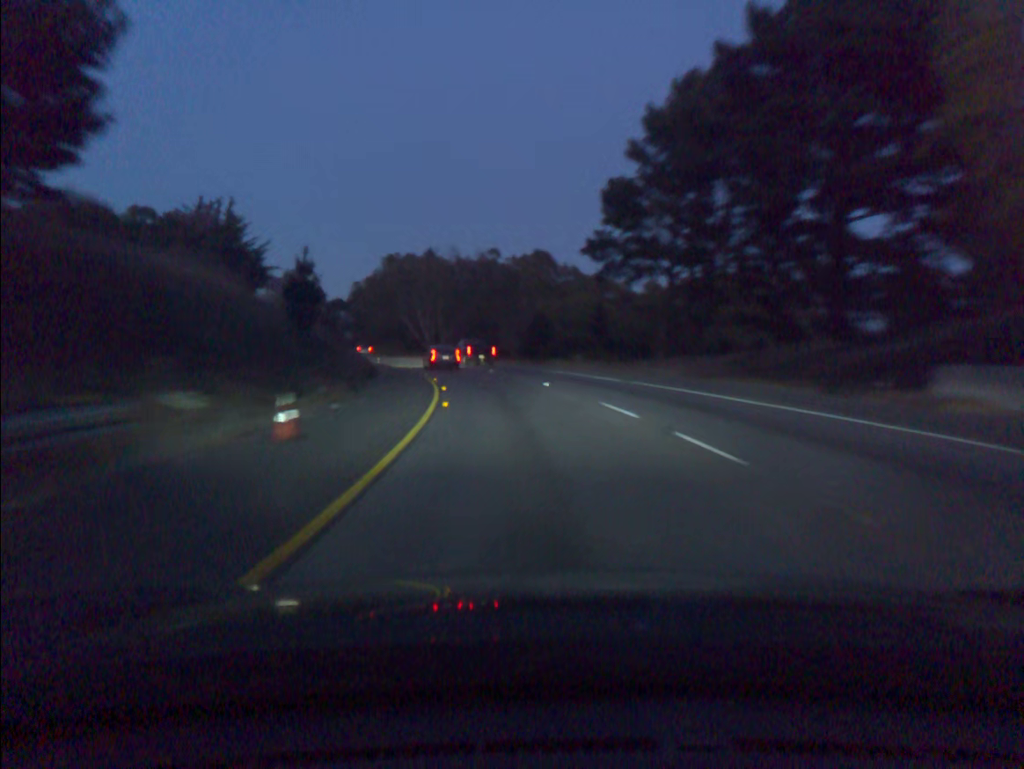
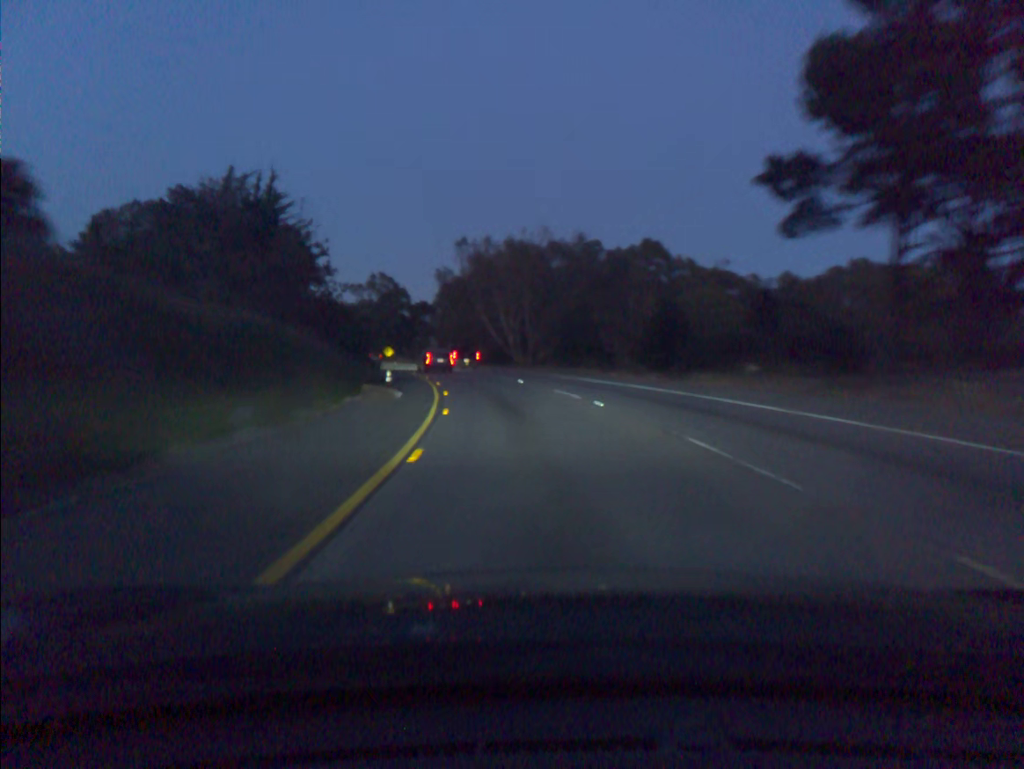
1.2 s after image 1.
(-1.6, +23.5) m; -7°
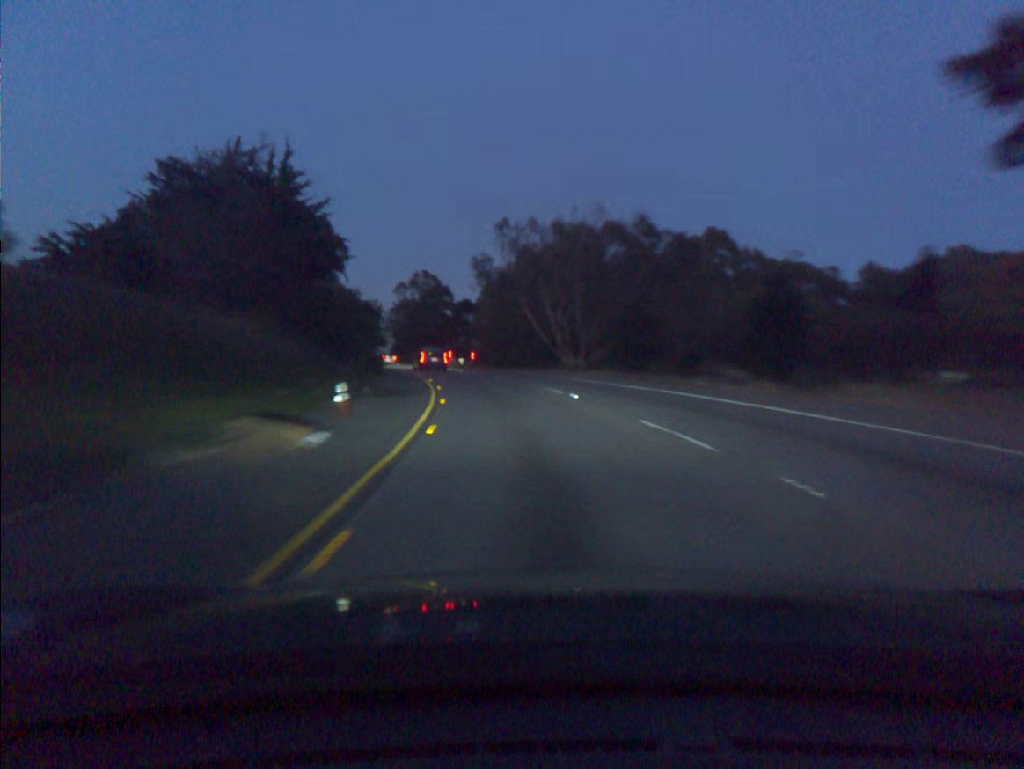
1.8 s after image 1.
(-0.4, +11.9) m; -4°
